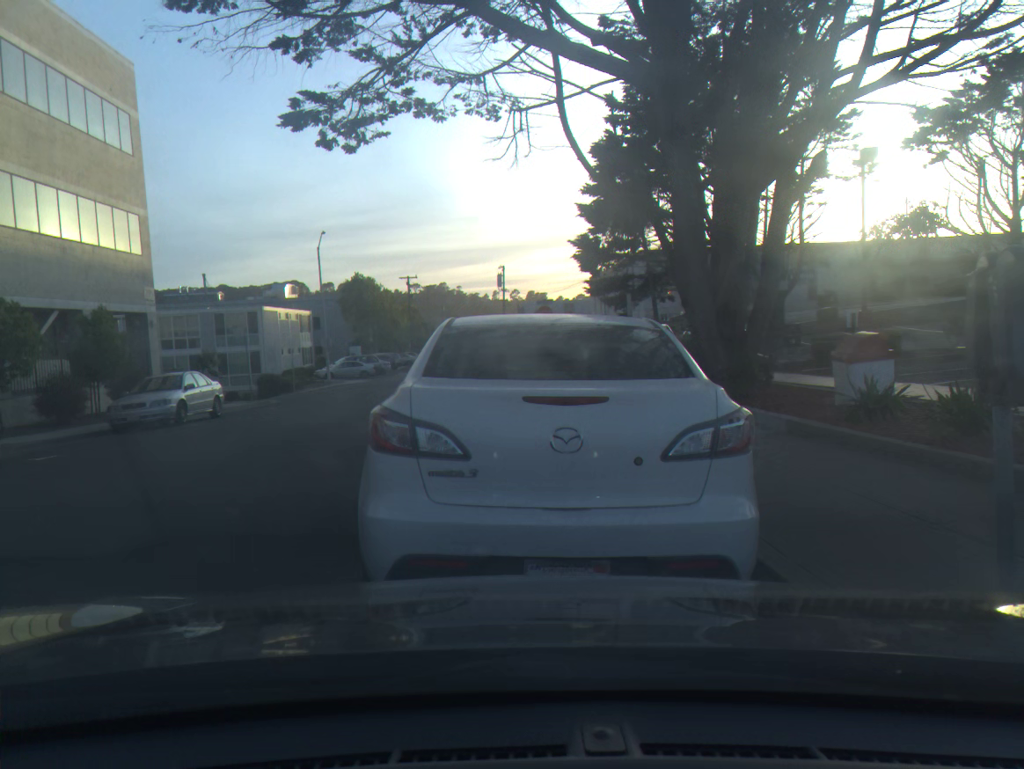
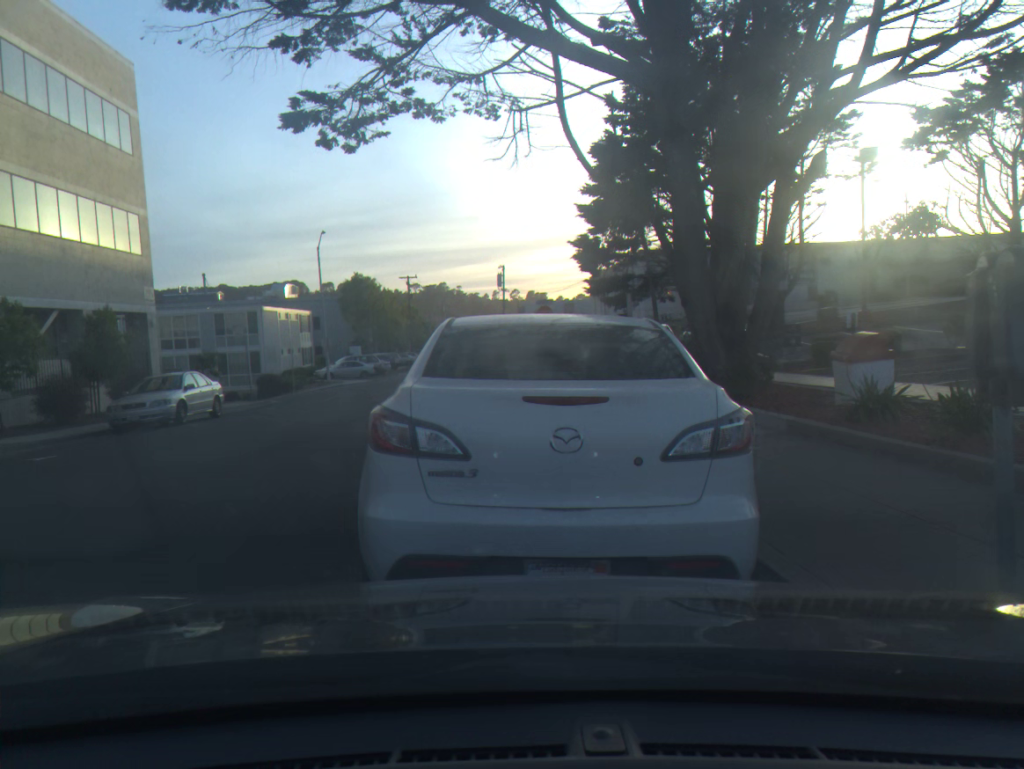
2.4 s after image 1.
(0.0, 0.0) m; 0°
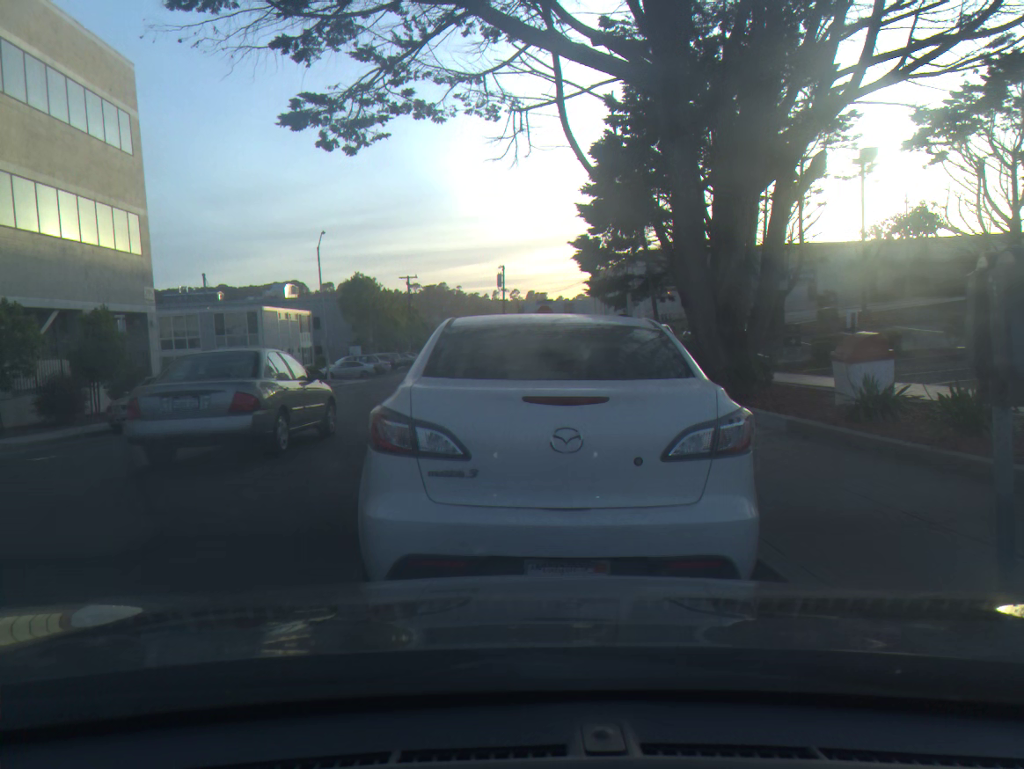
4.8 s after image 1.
(0.0, 0.0) m; 0°
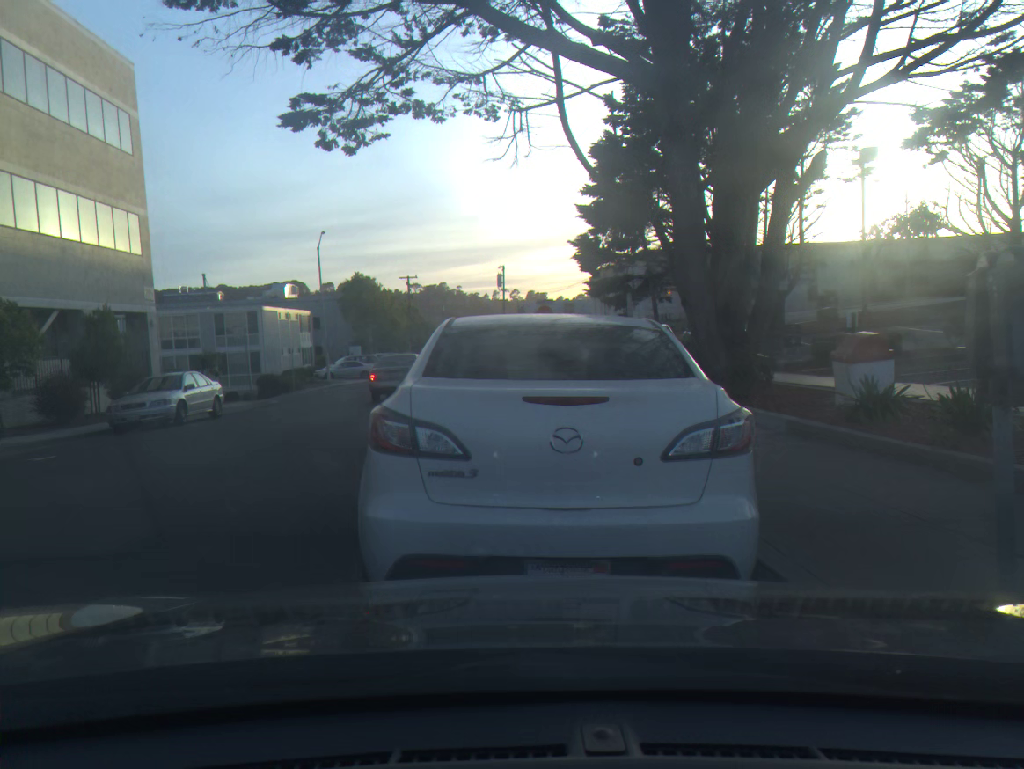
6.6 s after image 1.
(0.0, 0.0) m; 0°
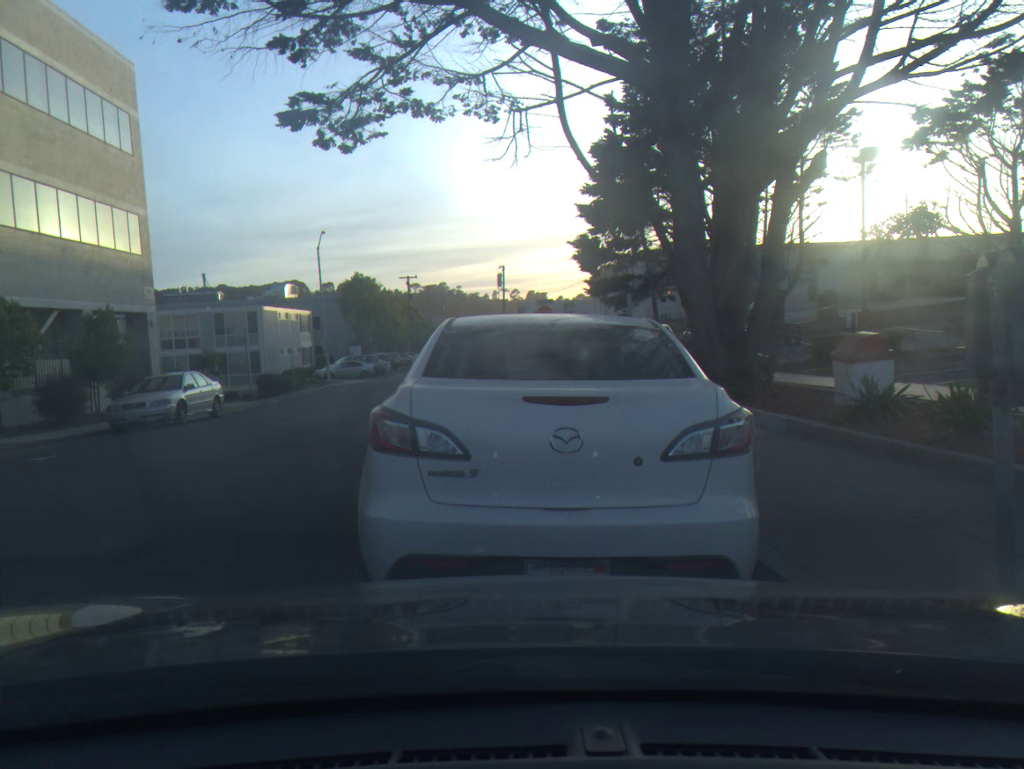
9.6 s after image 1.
(0.0, 0.0) m; 0°
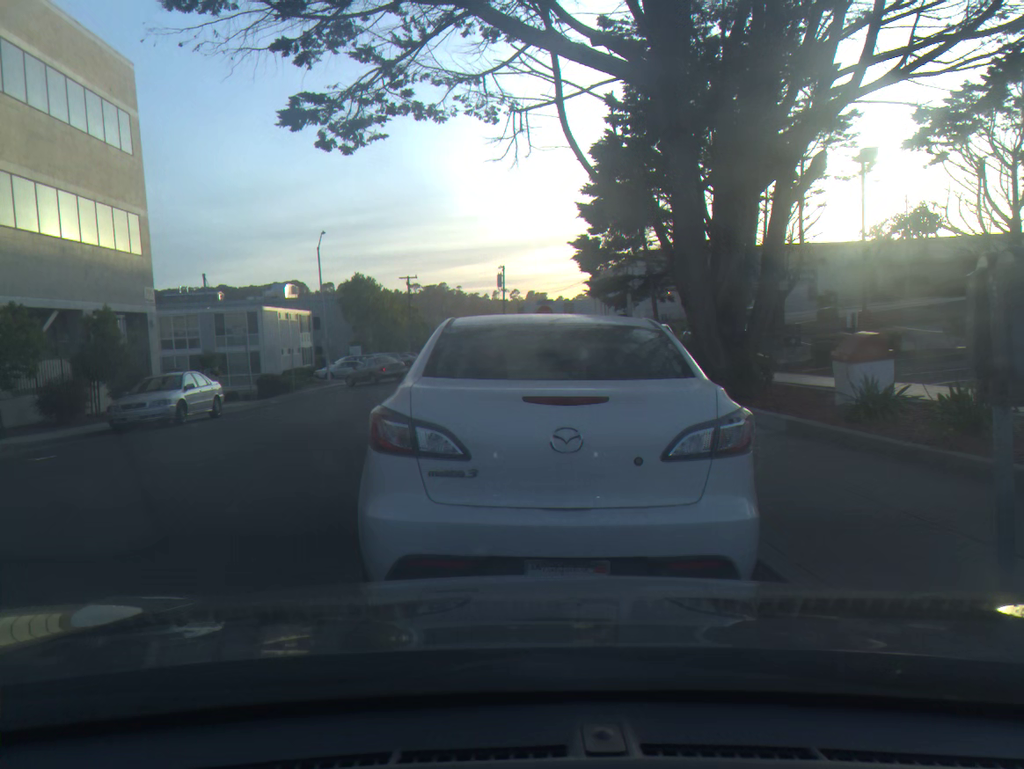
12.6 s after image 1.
(0.0, 0.0) m; 0°
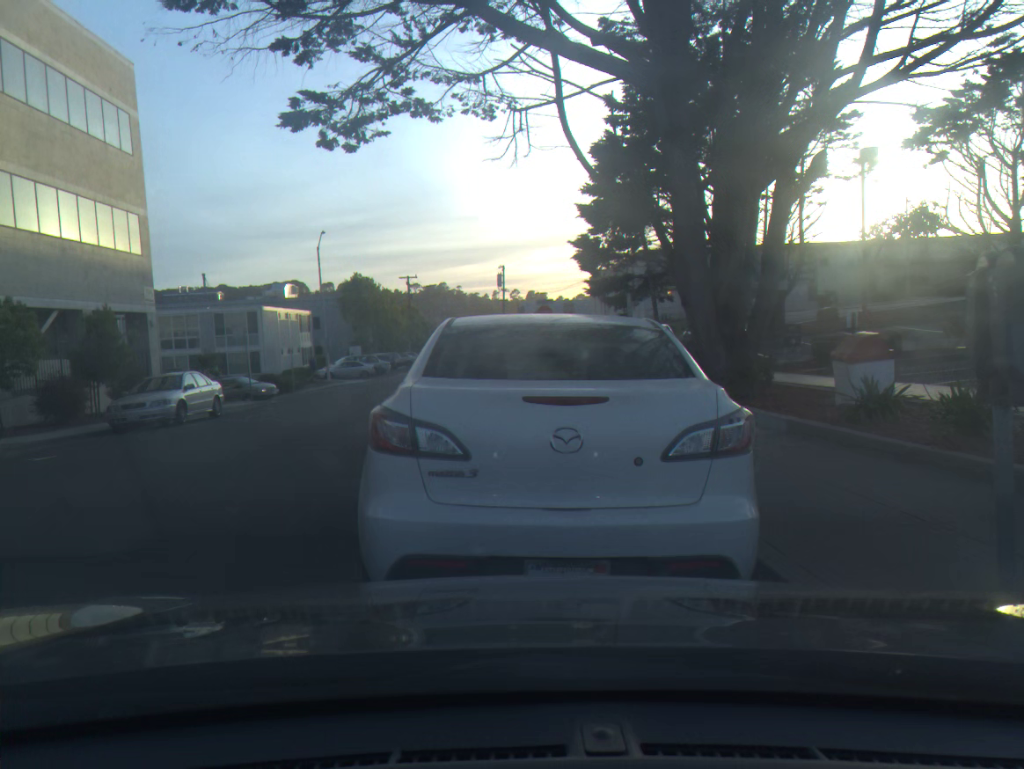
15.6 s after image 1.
(0.0, 0.0) m; 0°
